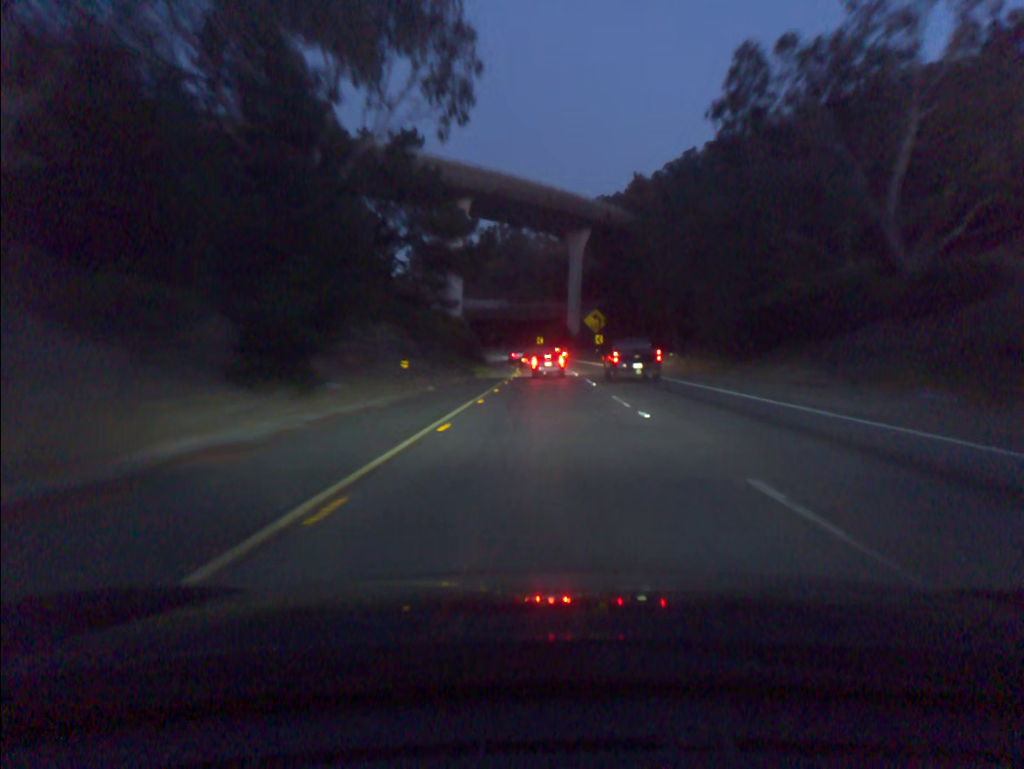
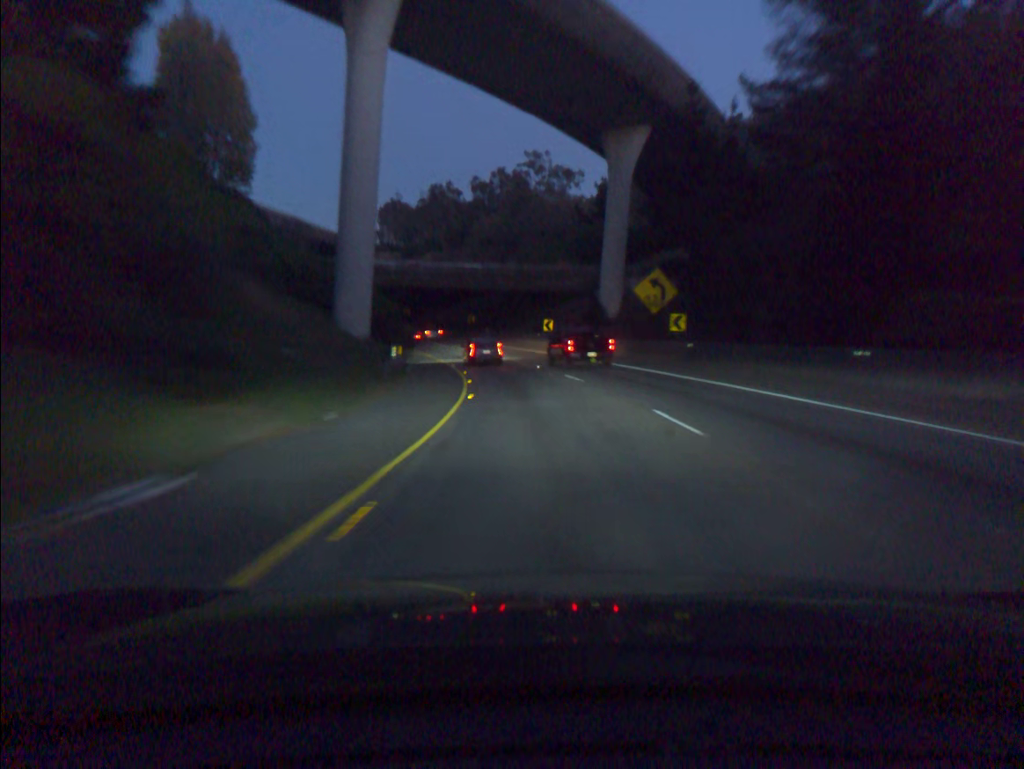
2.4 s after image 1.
(-0.2, +51.7) m; 0°
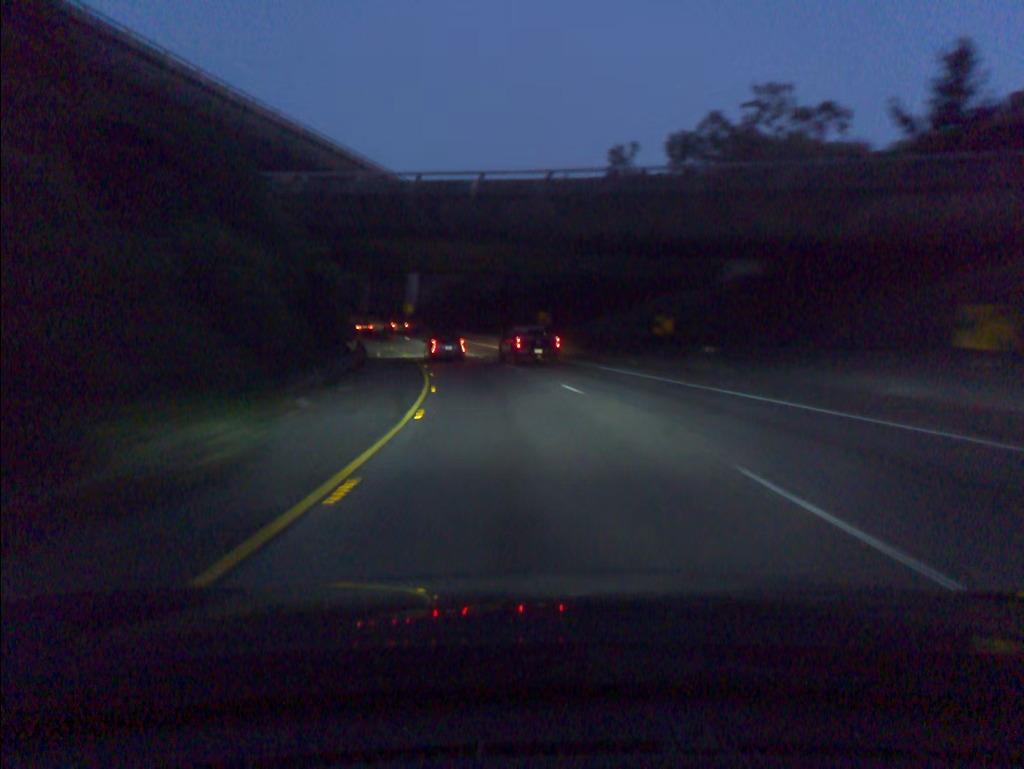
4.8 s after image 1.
(-4.5, +49.7) m; -13°
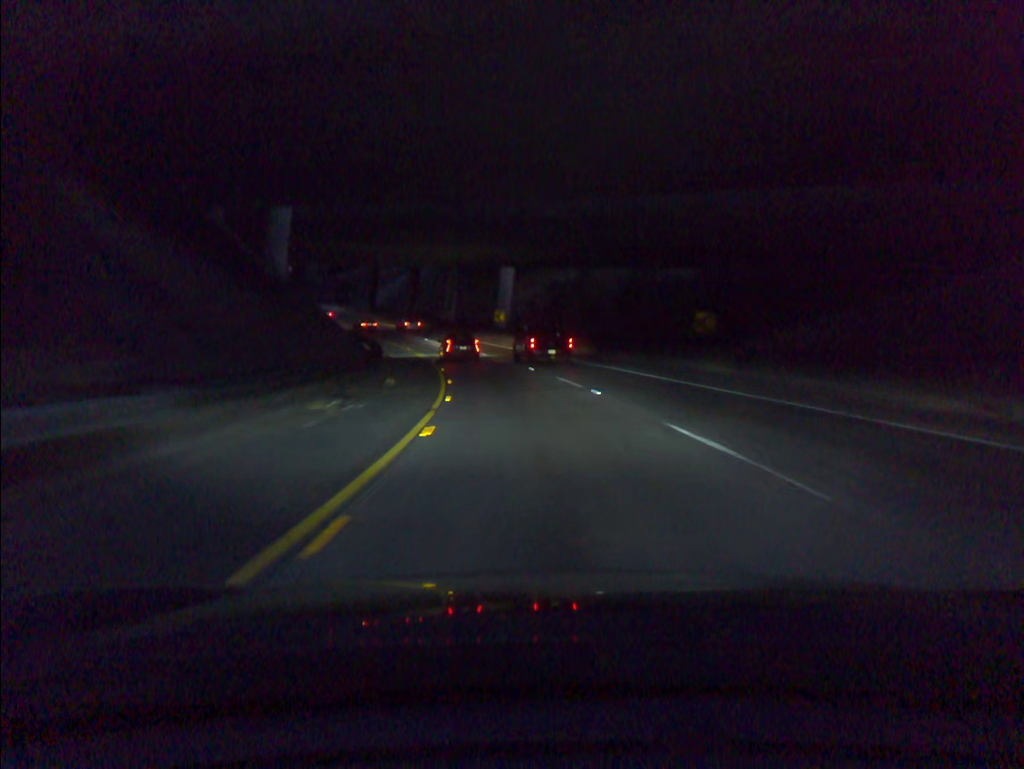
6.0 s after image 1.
(-1.8, +24.3) m; -8°
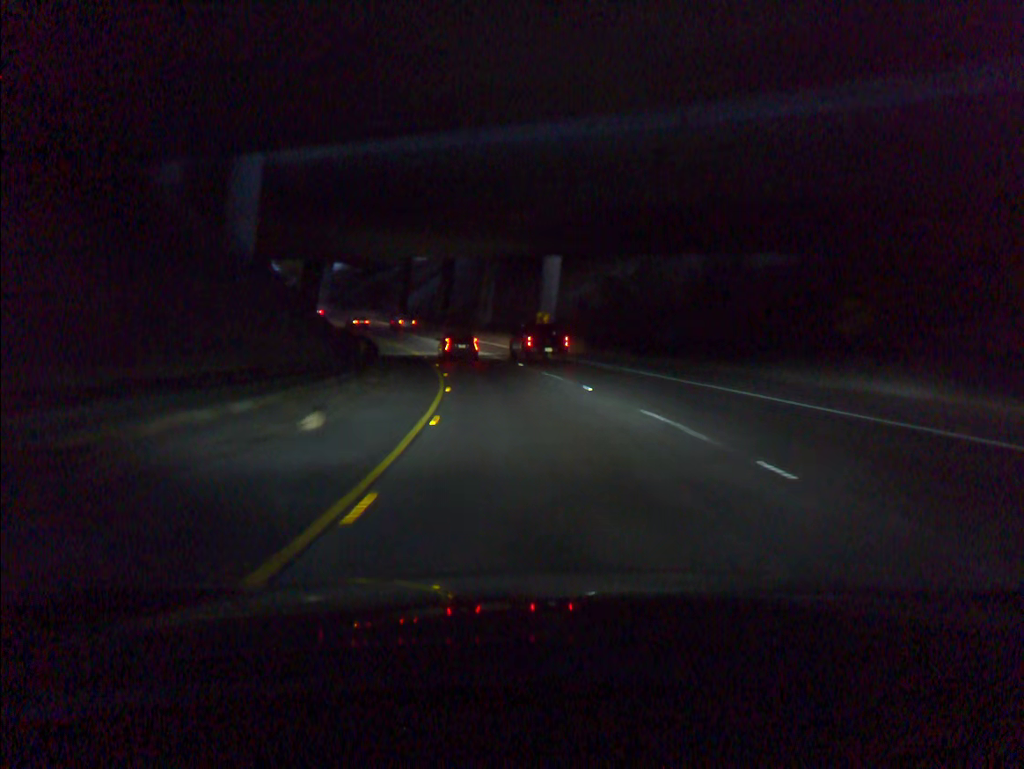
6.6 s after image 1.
(-0.4, +12.1) m; -3°
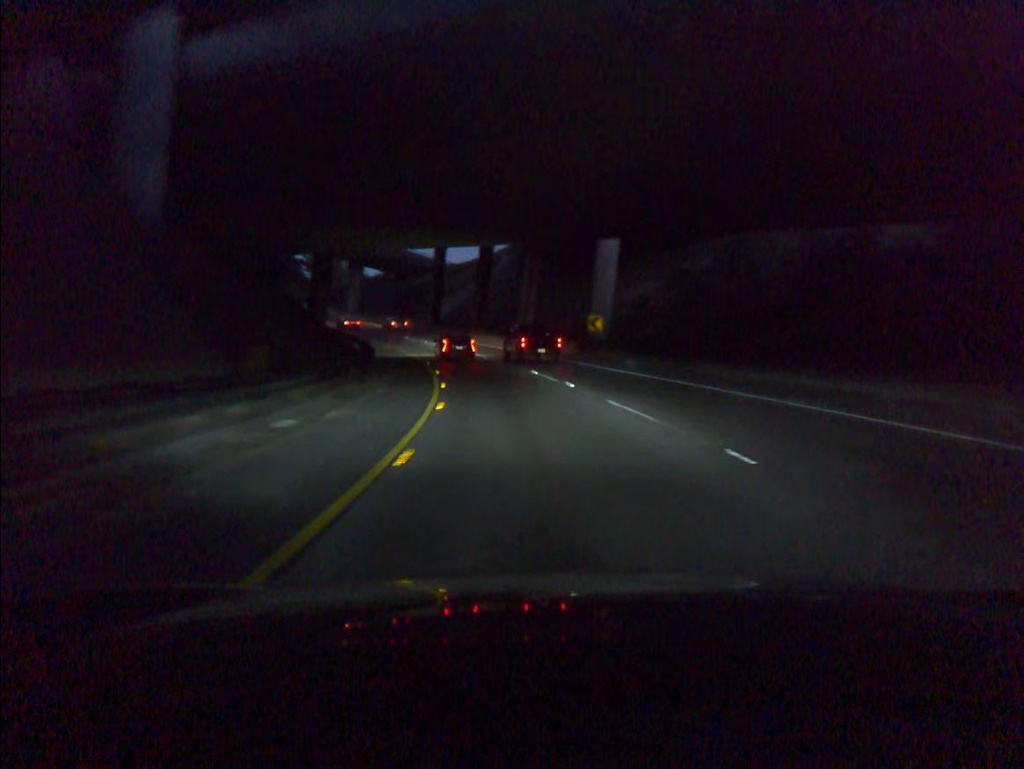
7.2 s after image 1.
(-0.3, +12.0) m; -3°
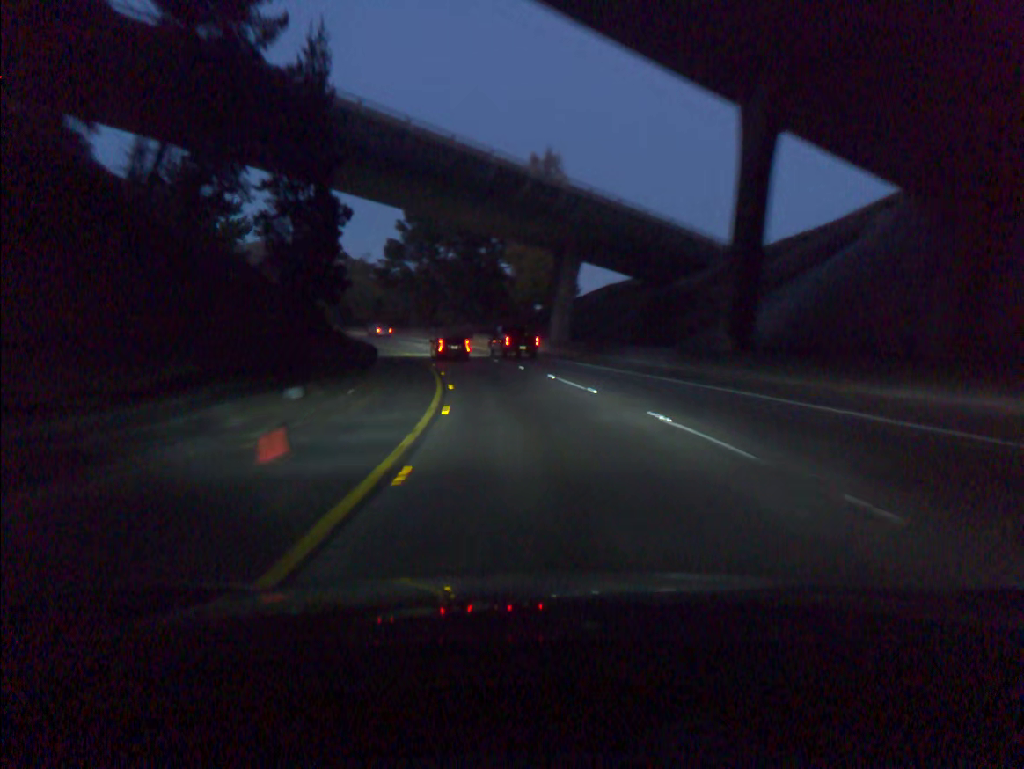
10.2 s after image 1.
(-9.5, +58.0) m; -19°
